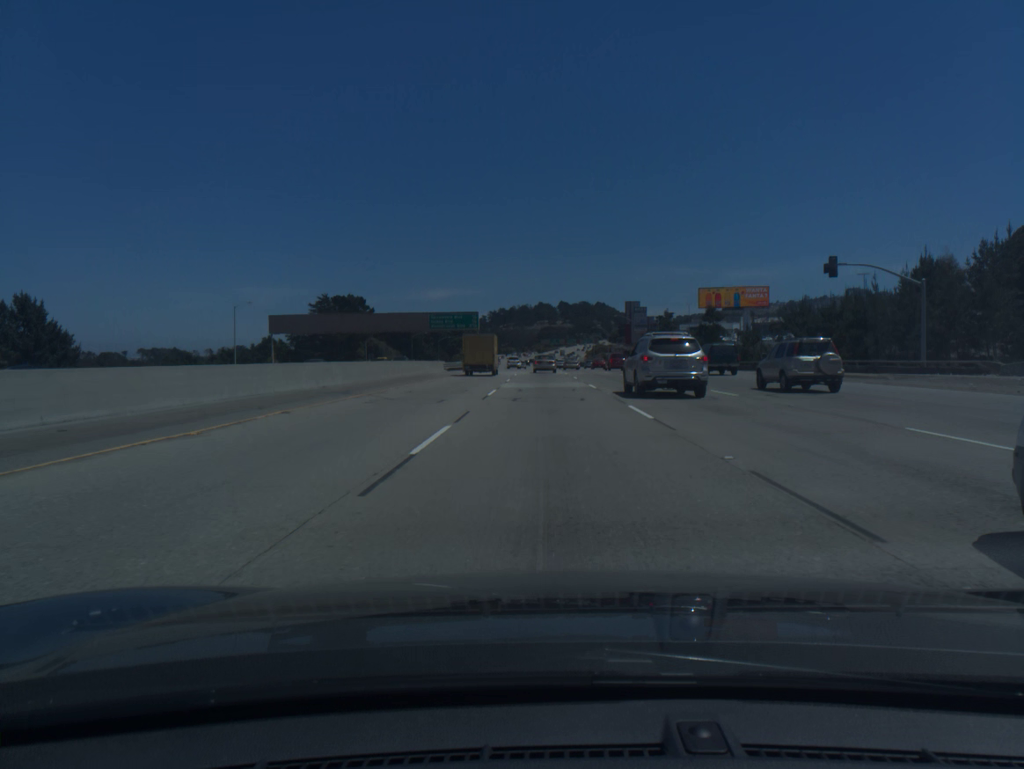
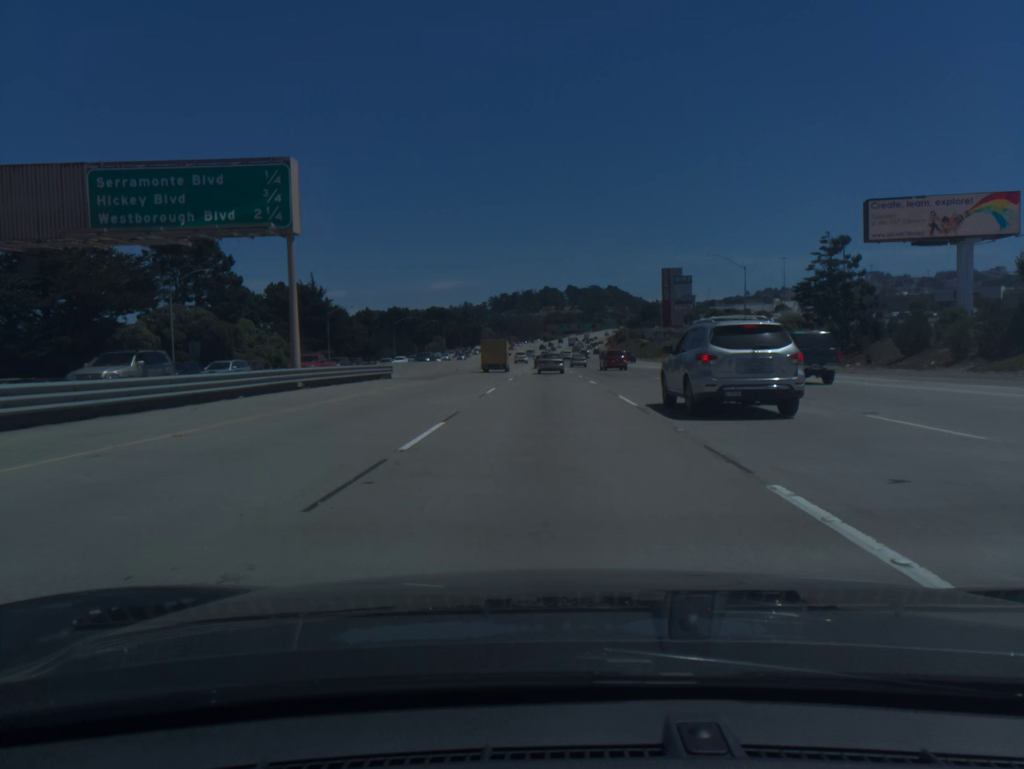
(-0.4, +87.9) m; 0°
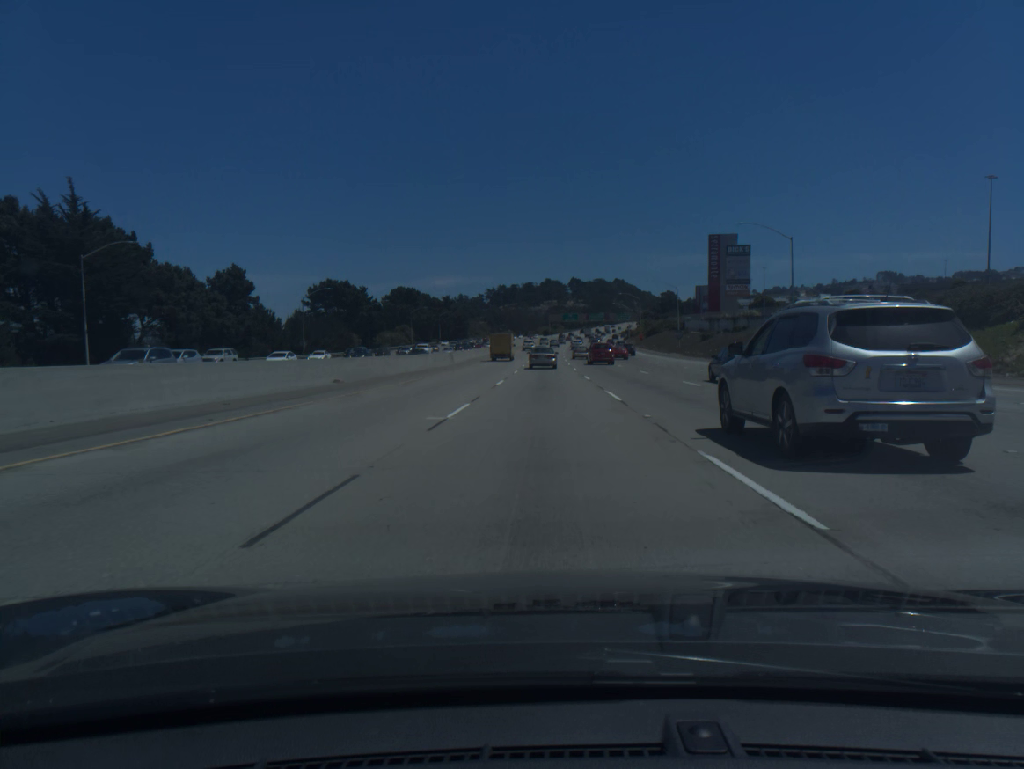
(0.0, +67.9) m; 0°
